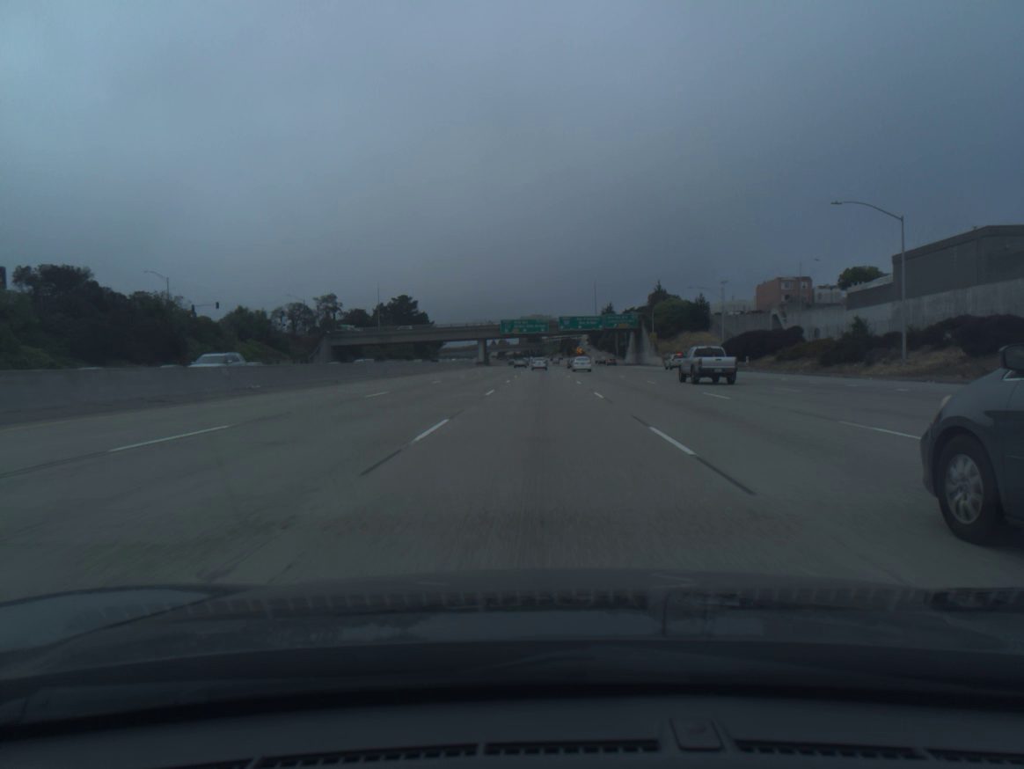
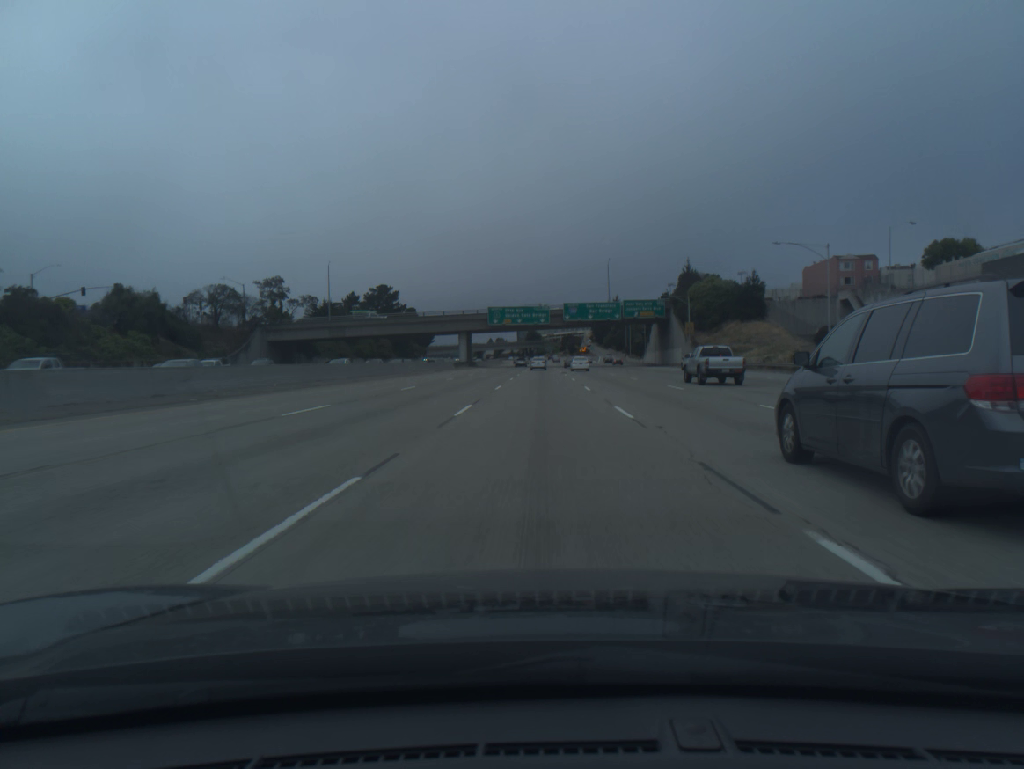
(0.0, +36.2) m; 0°
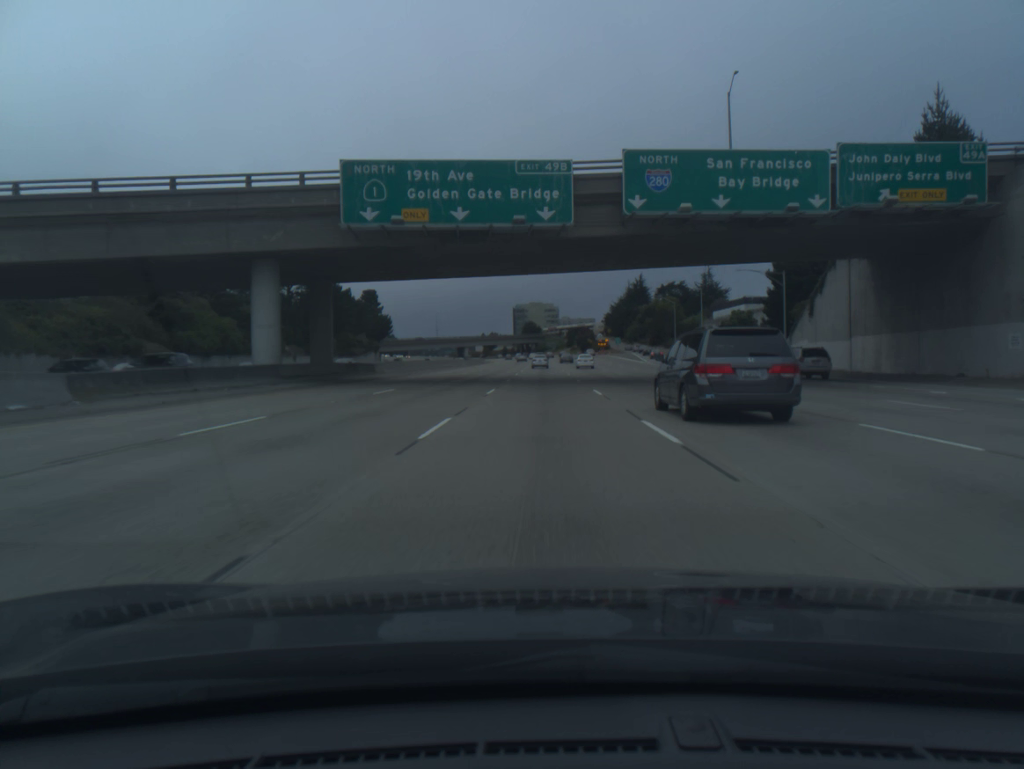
(-0.1, +90.8) m; 0°
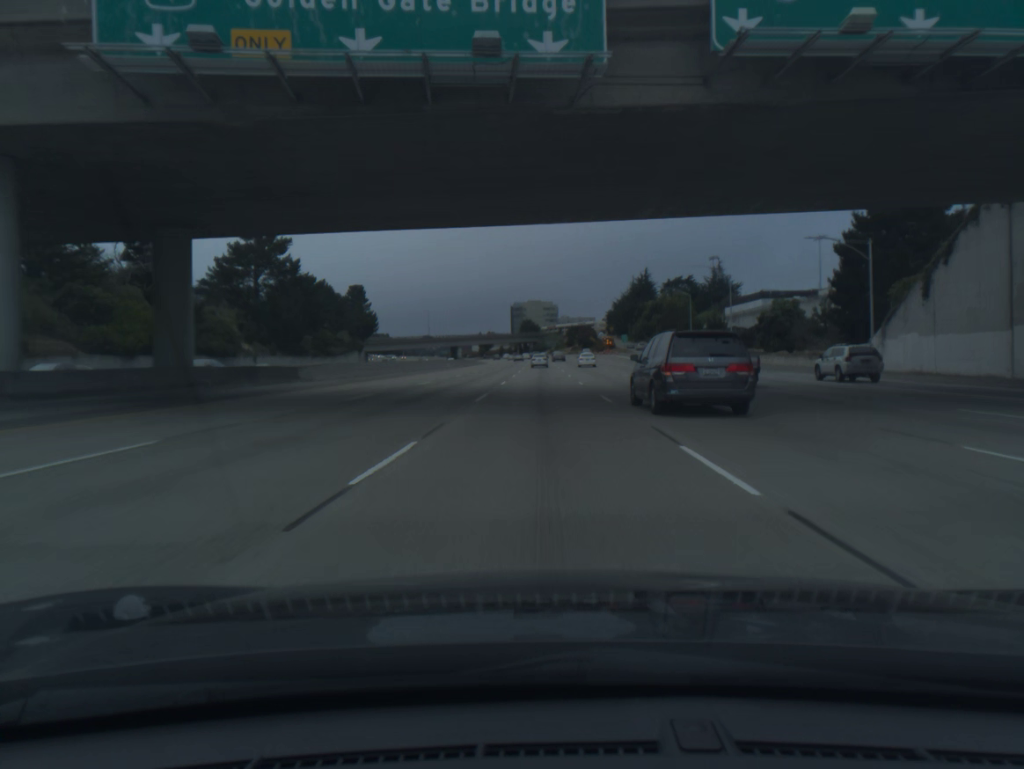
(0.0, +18.2) m; 0°
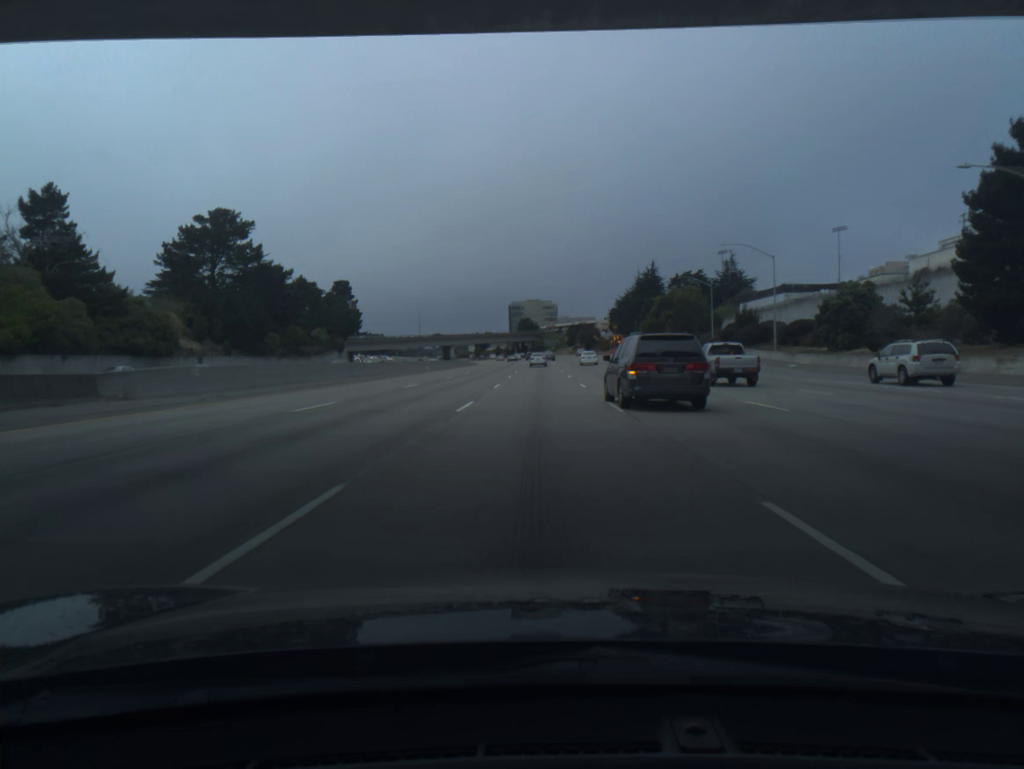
(0.0, +18.2) m; 0°
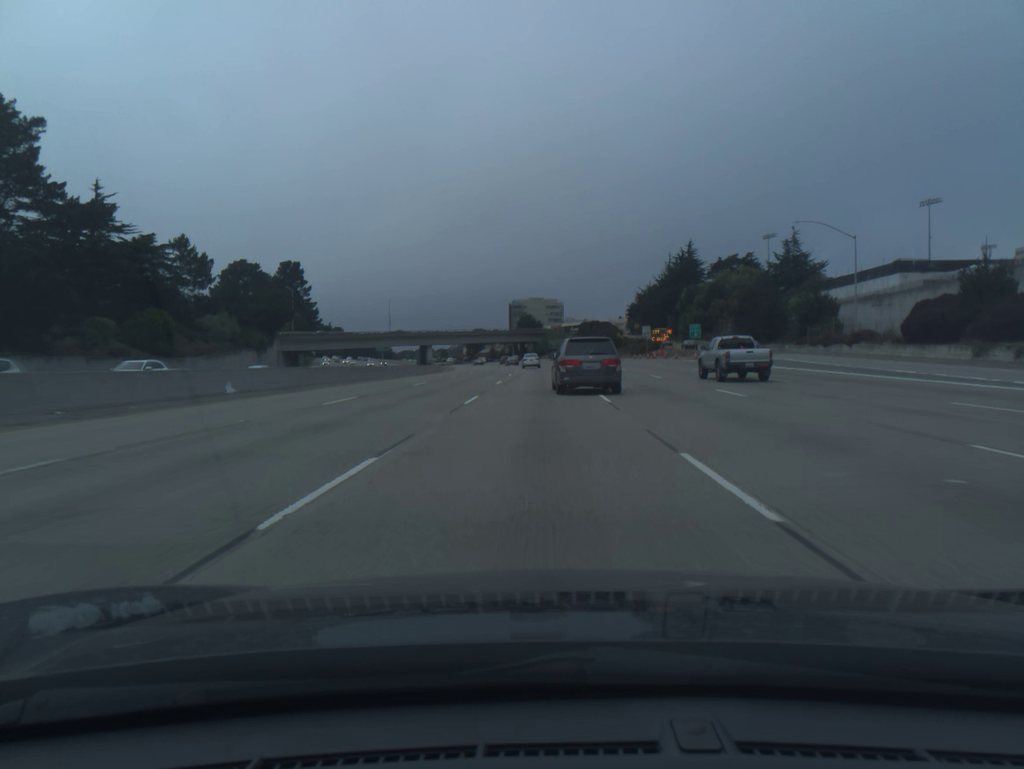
(-0.1, +54.6) m; 0°
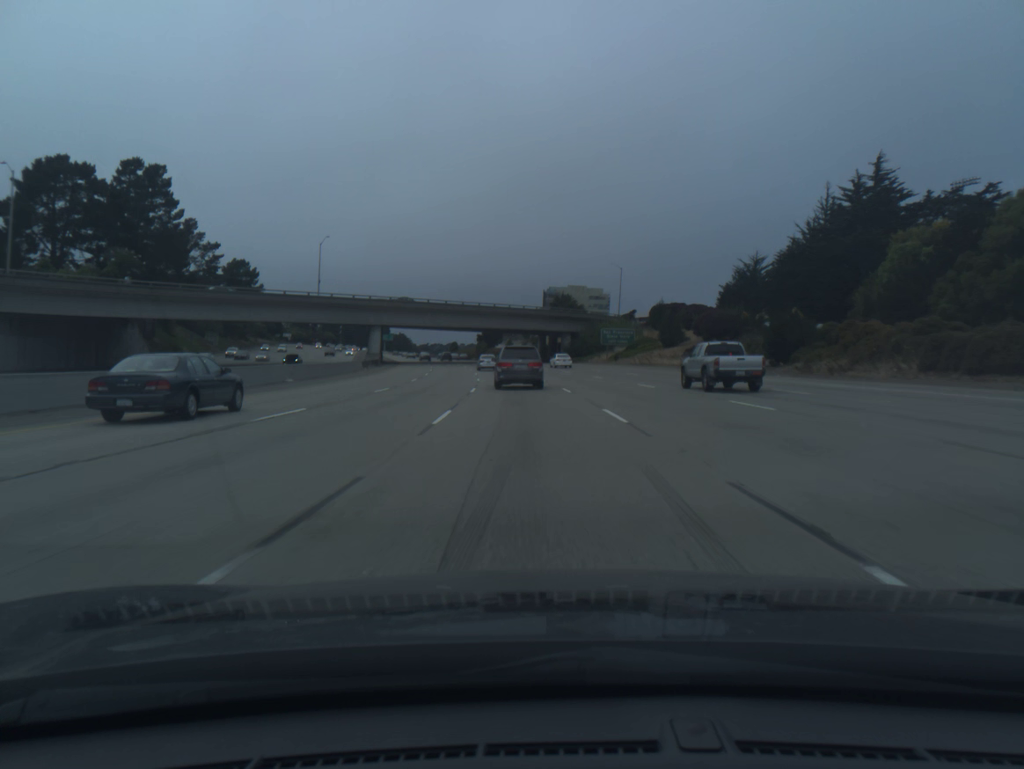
(-1.1, +90.6) m; -2°
